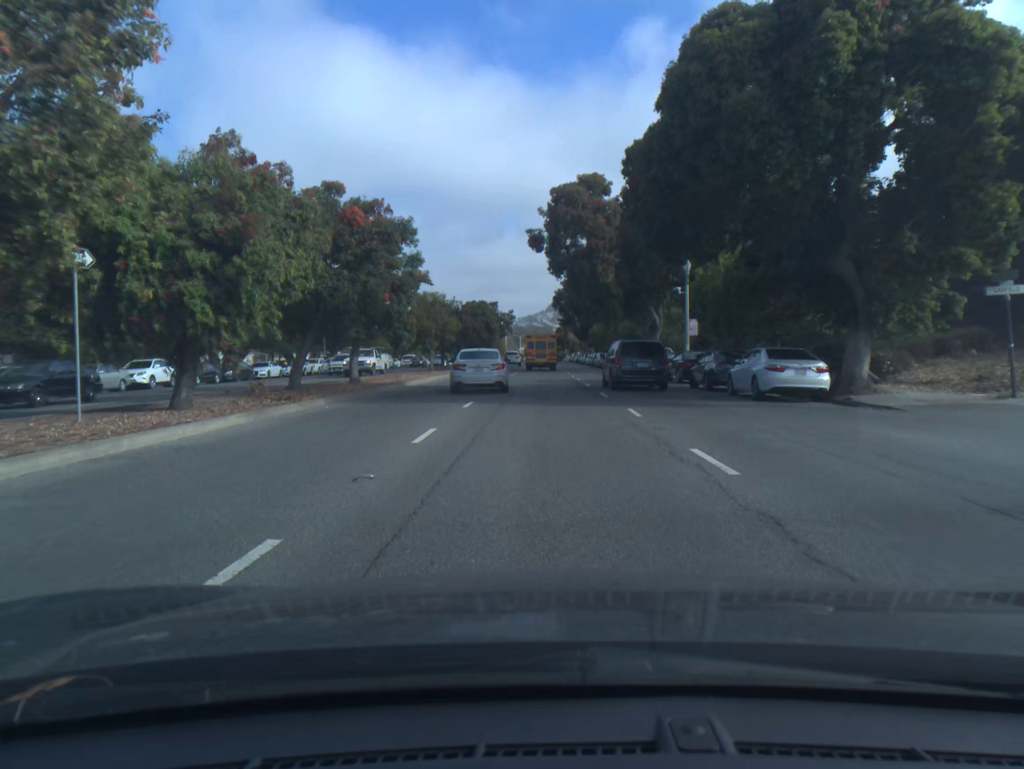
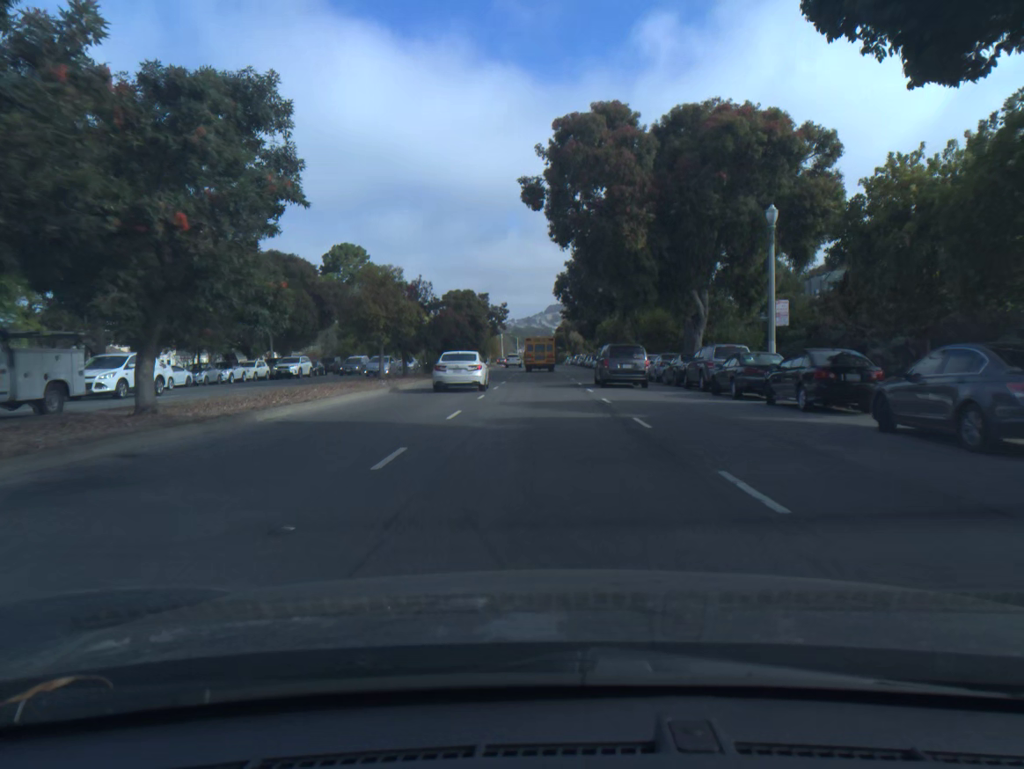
(0.0, +16.7) m; 0°
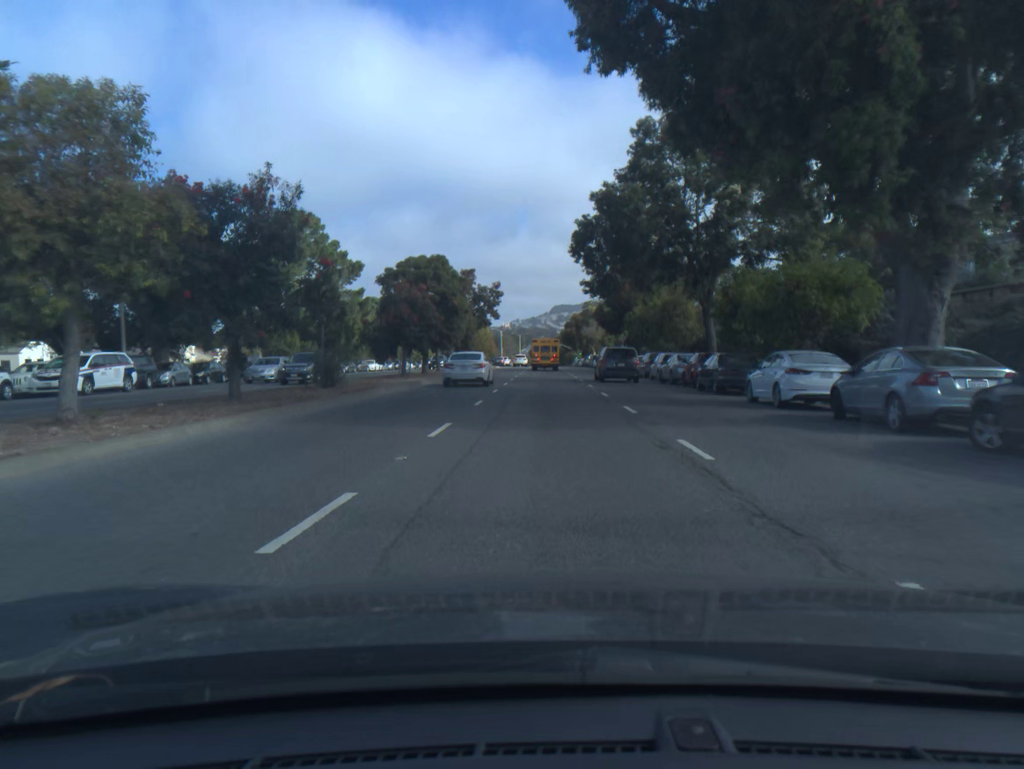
(-0.1, +25.6) m; 0°
